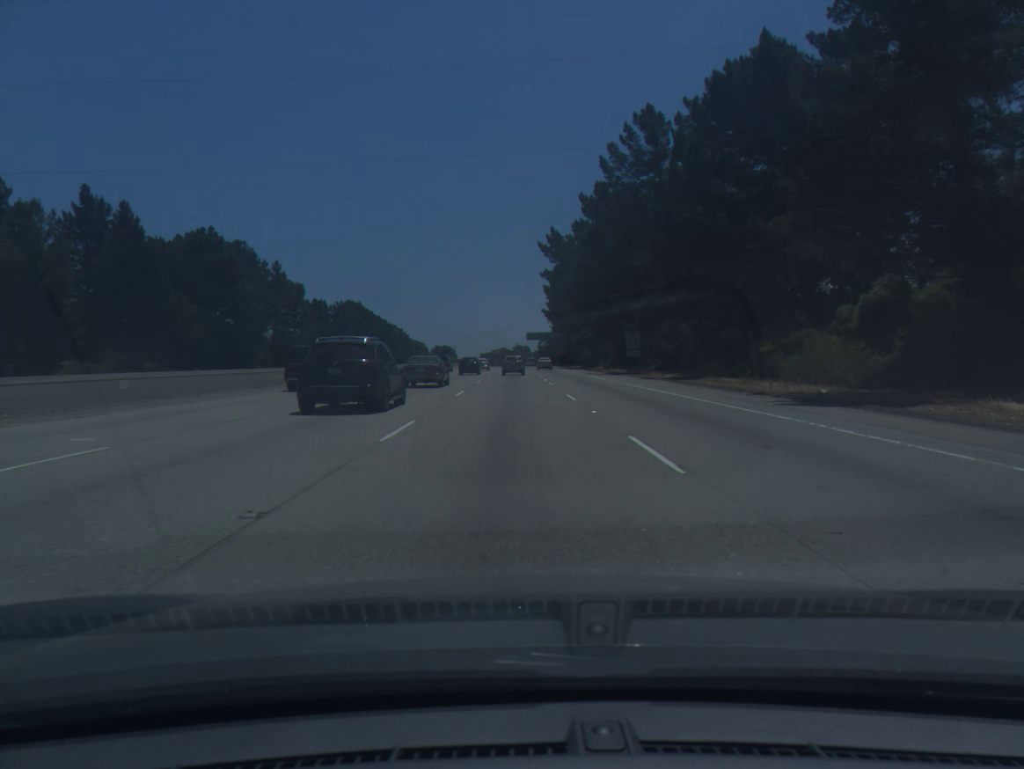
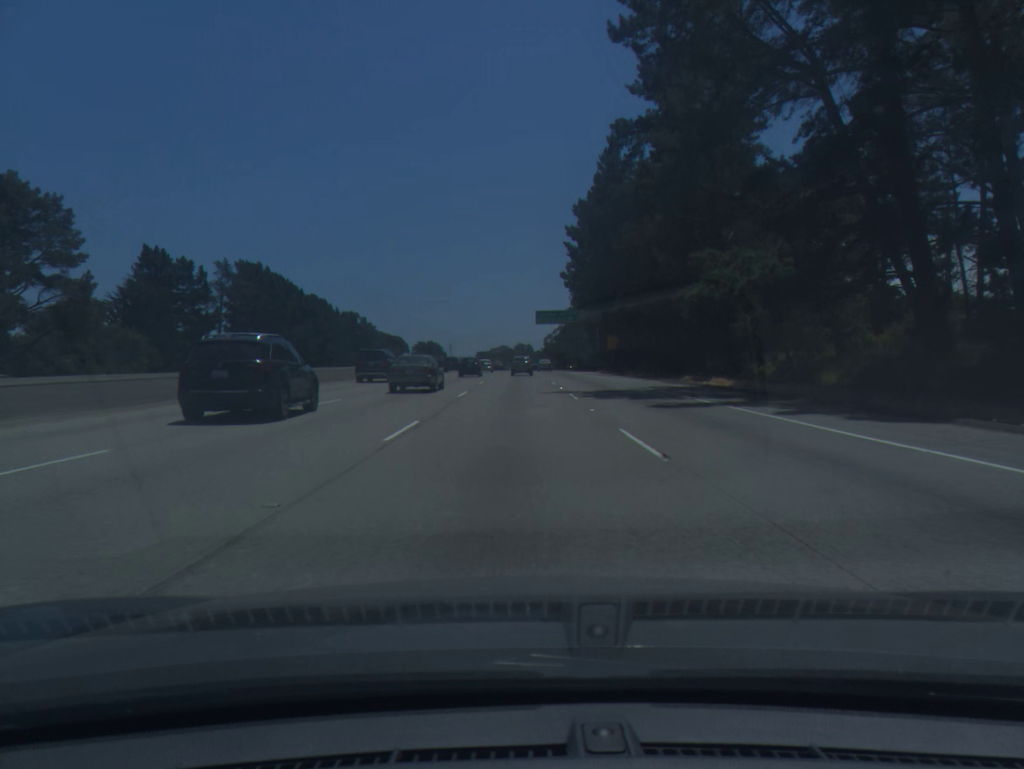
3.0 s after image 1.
(-0.4, +87.0) m; 0°
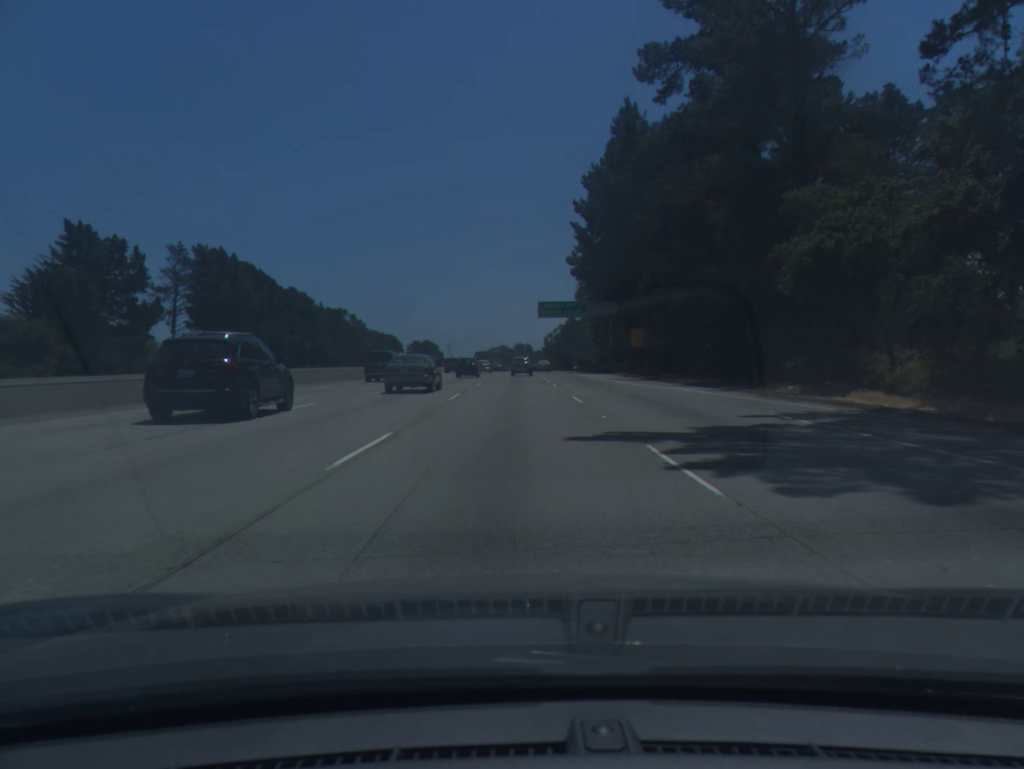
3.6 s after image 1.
(0.0, +17.6) m; 0°
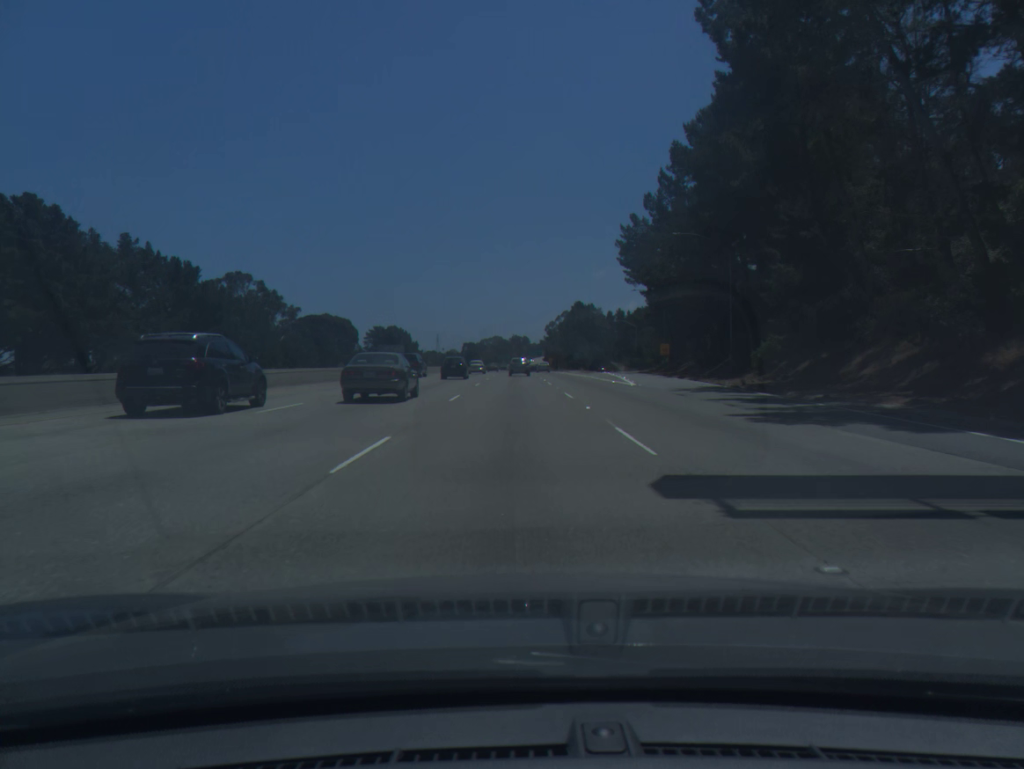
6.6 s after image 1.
(-0.3, +88.4) m; 0°
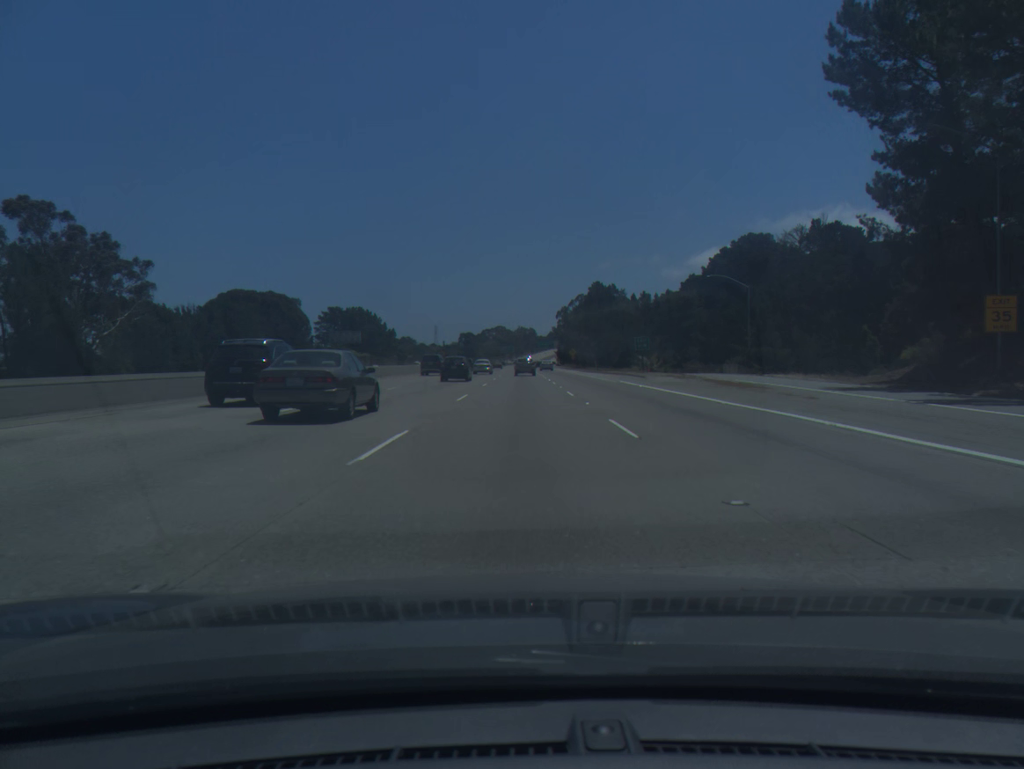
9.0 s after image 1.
(-0.3, +71.6) m; 0°
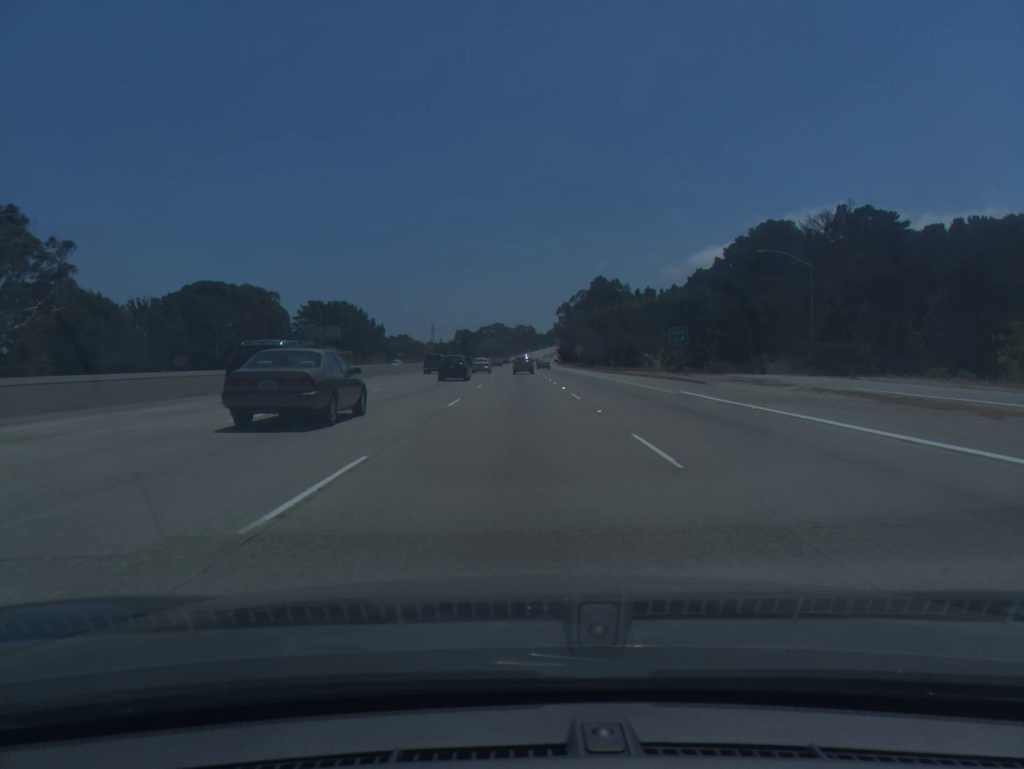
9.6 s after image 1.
(0.0, +18.0) m; 0°
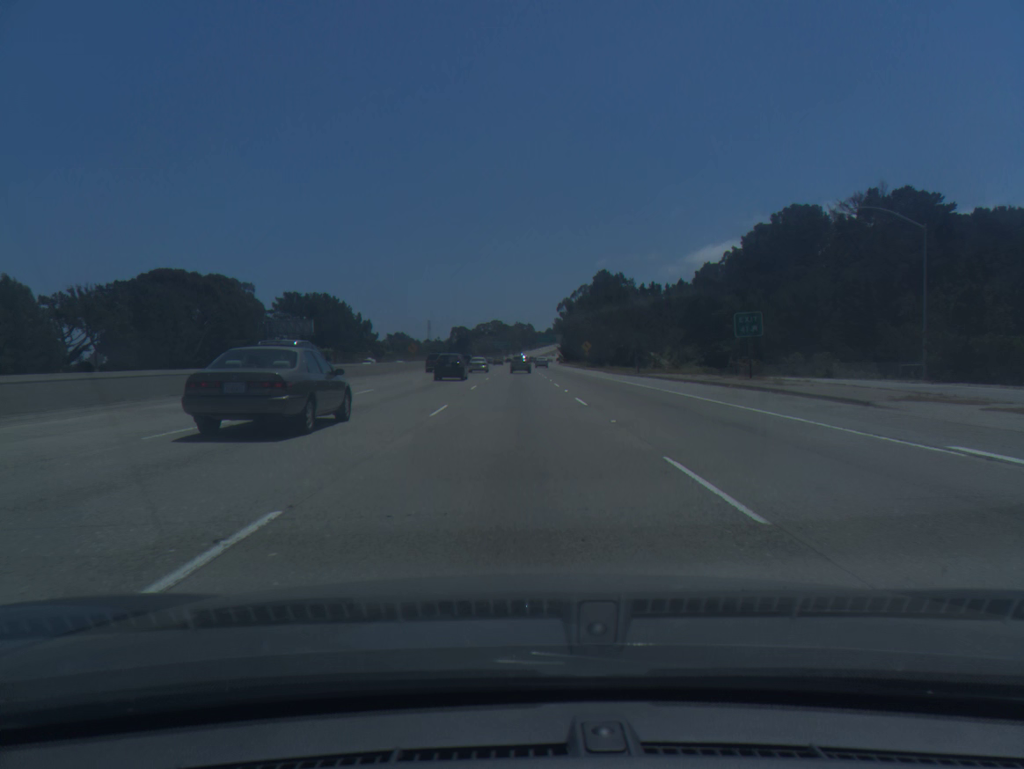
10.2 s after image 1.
(0.0, +18.1) m; 0°
